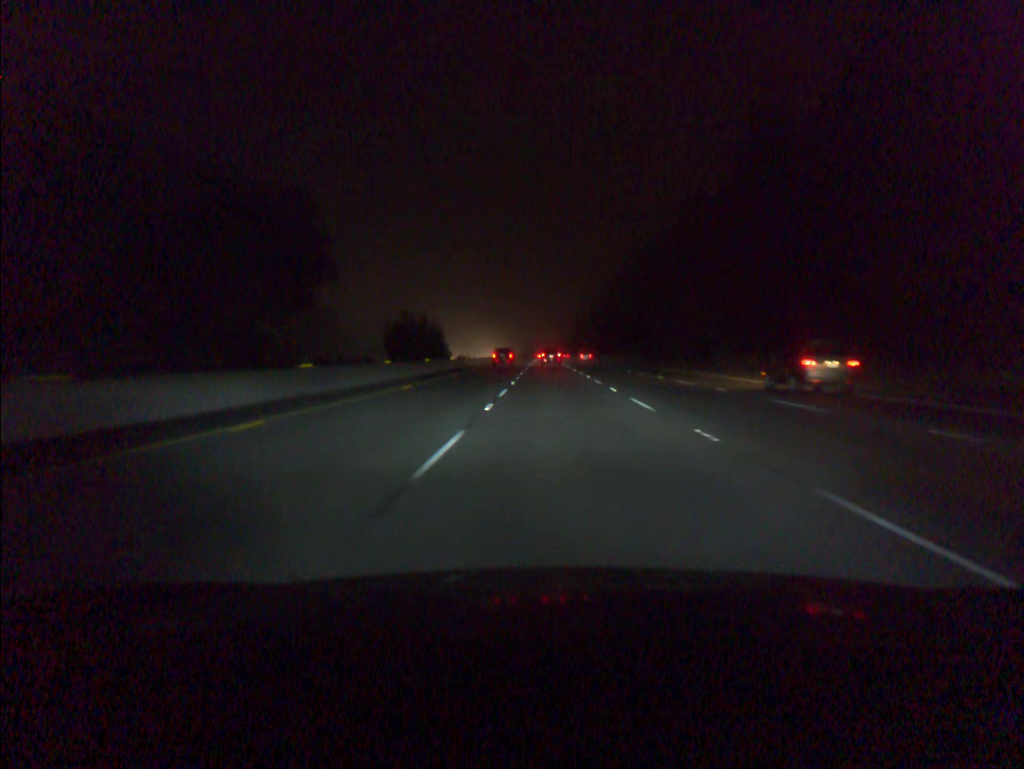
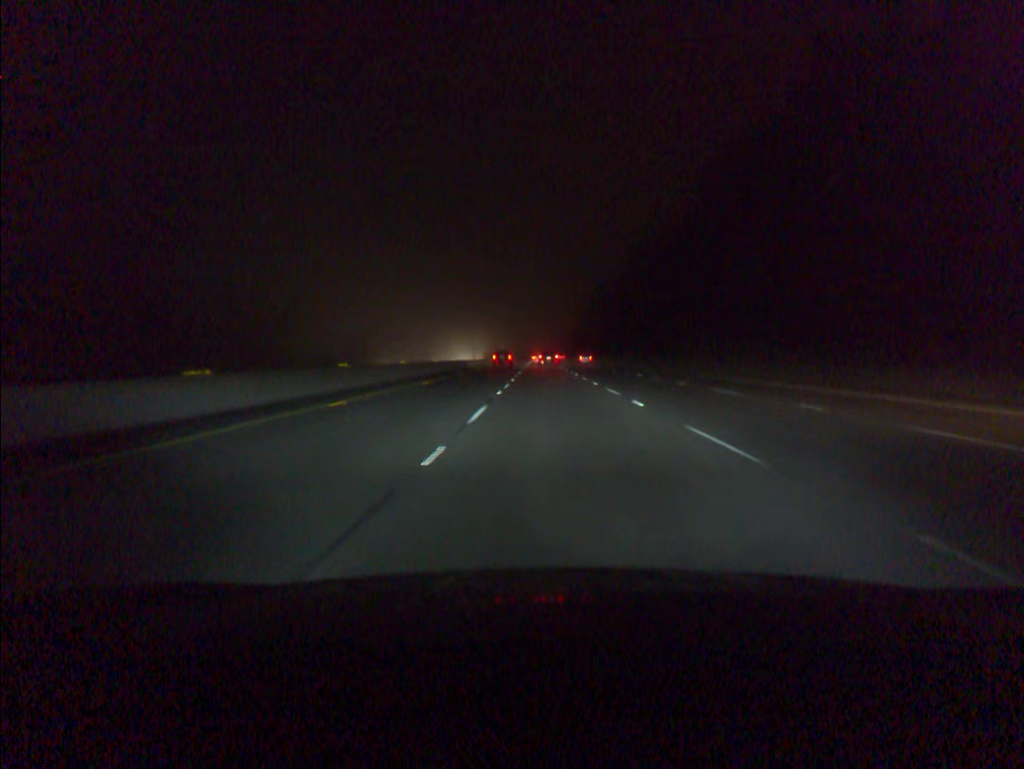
(+0.2, +96.0) m; 0°
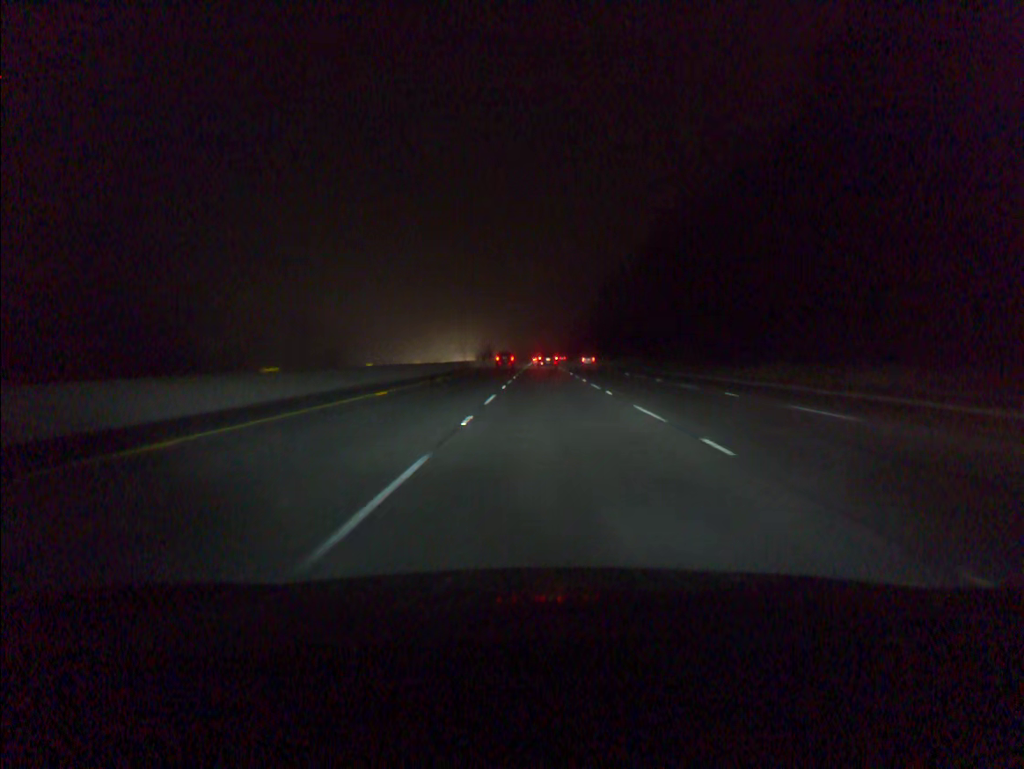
(0.0, +38.2) m; 0°
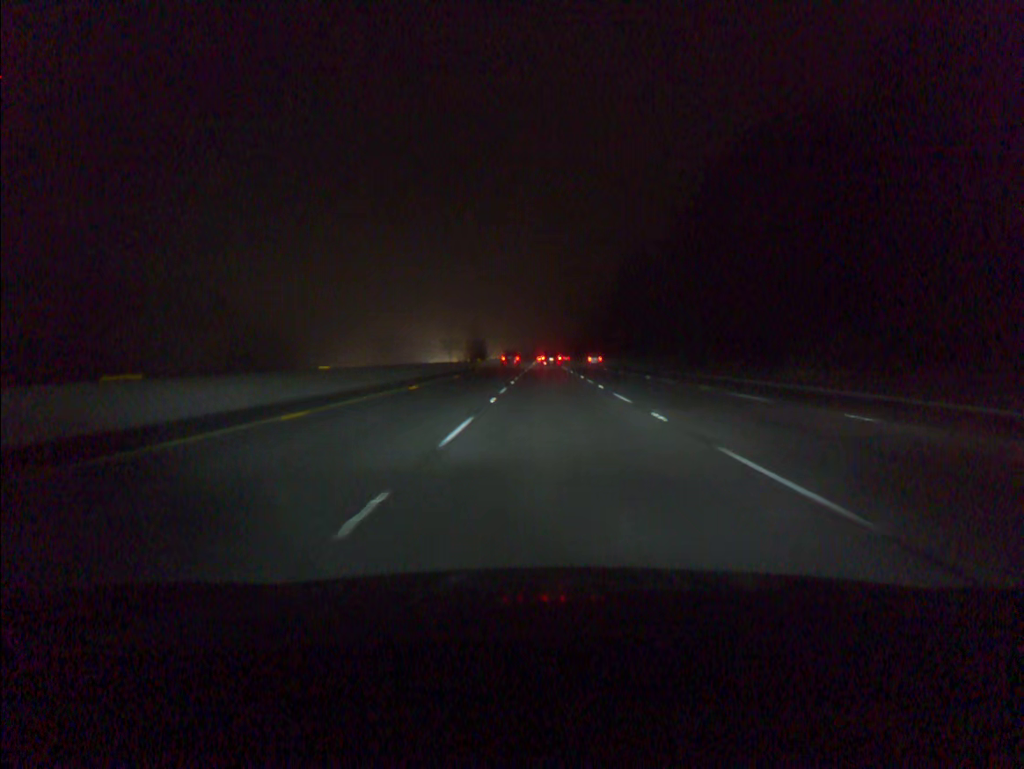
(-0.1, +38.2) m; 0°
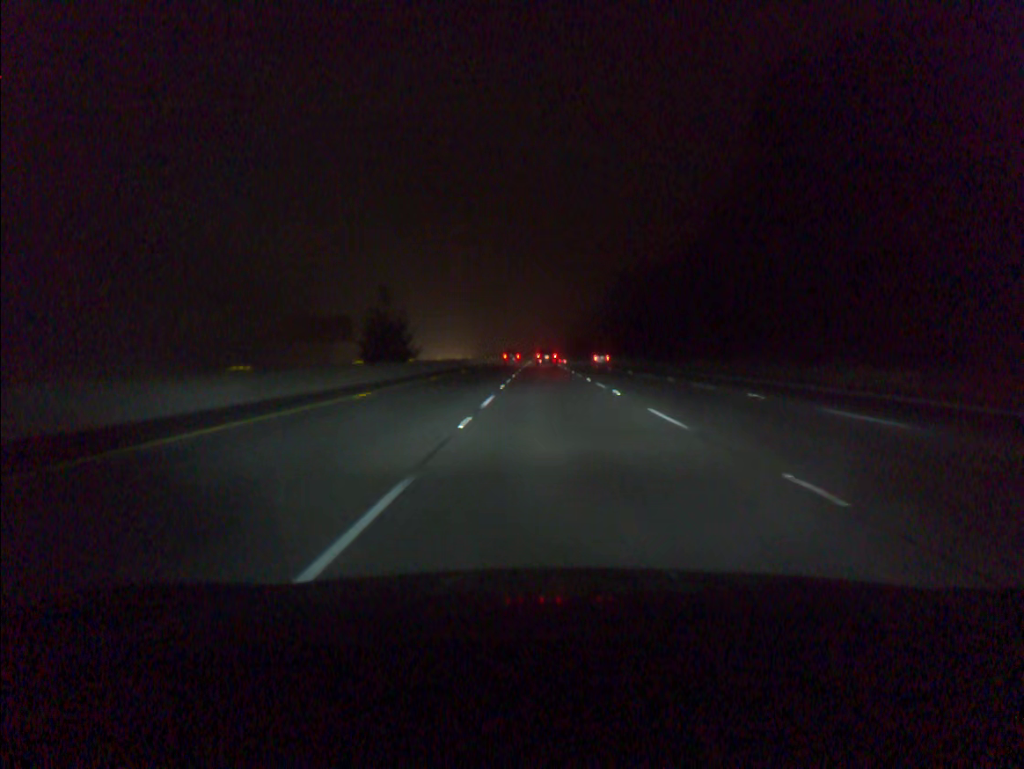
(+0.1, +95.6) m; 0°
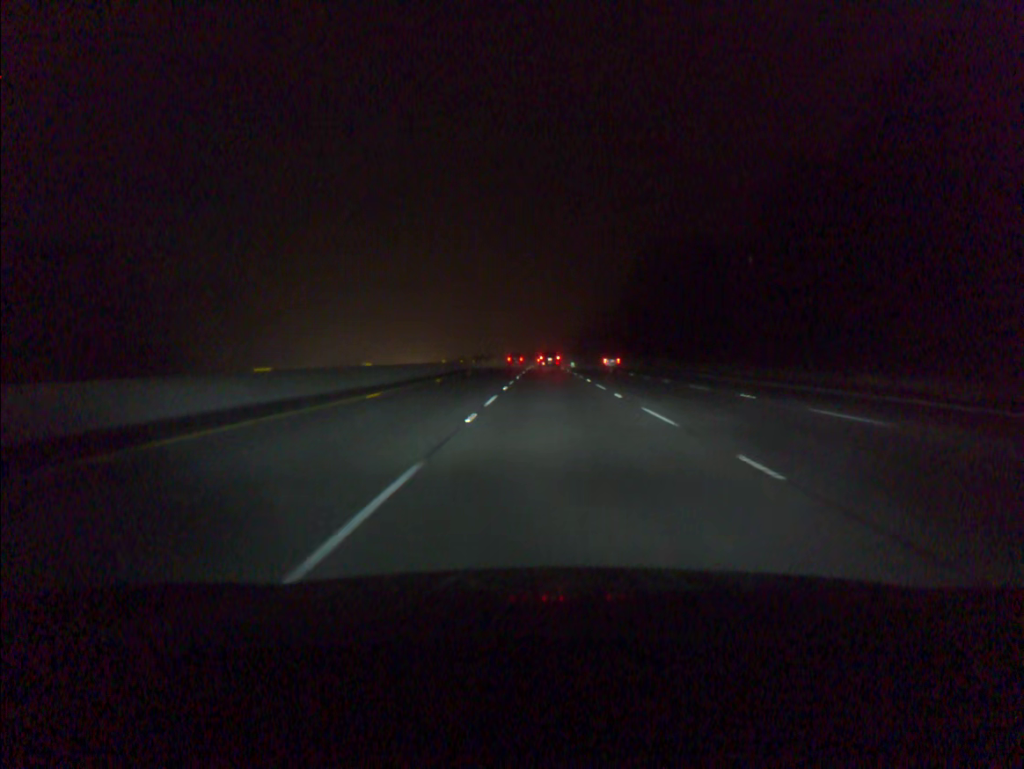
(-0.1, +57.4) m; 0°
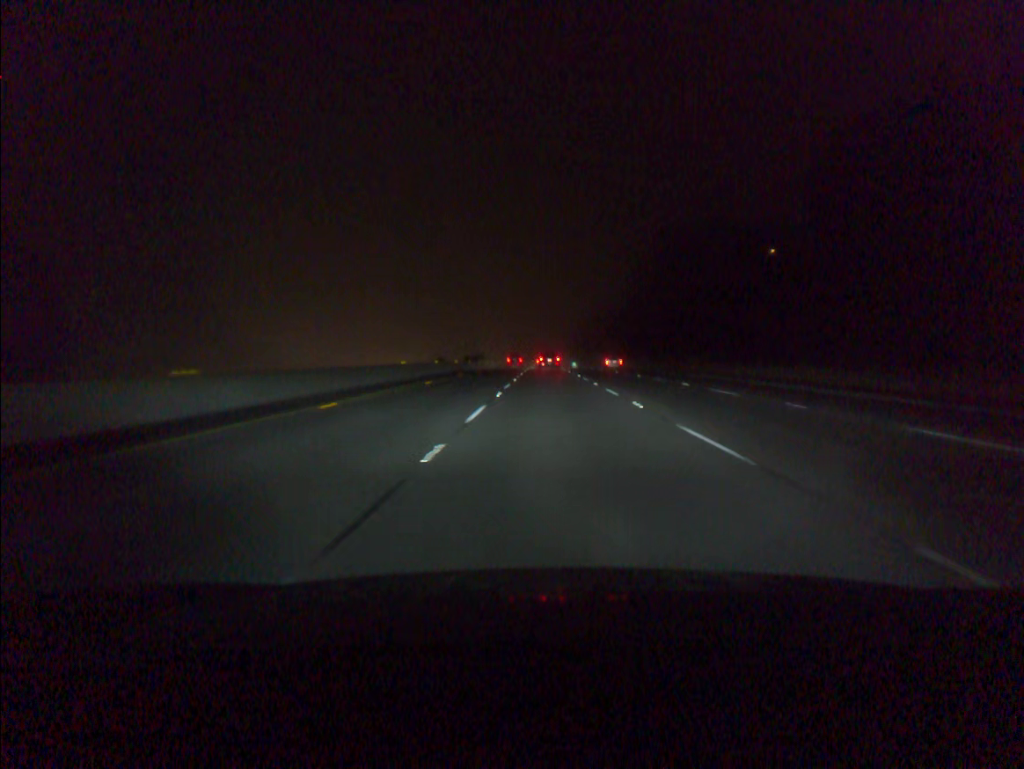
(0.0, +19.1) m; 0°
